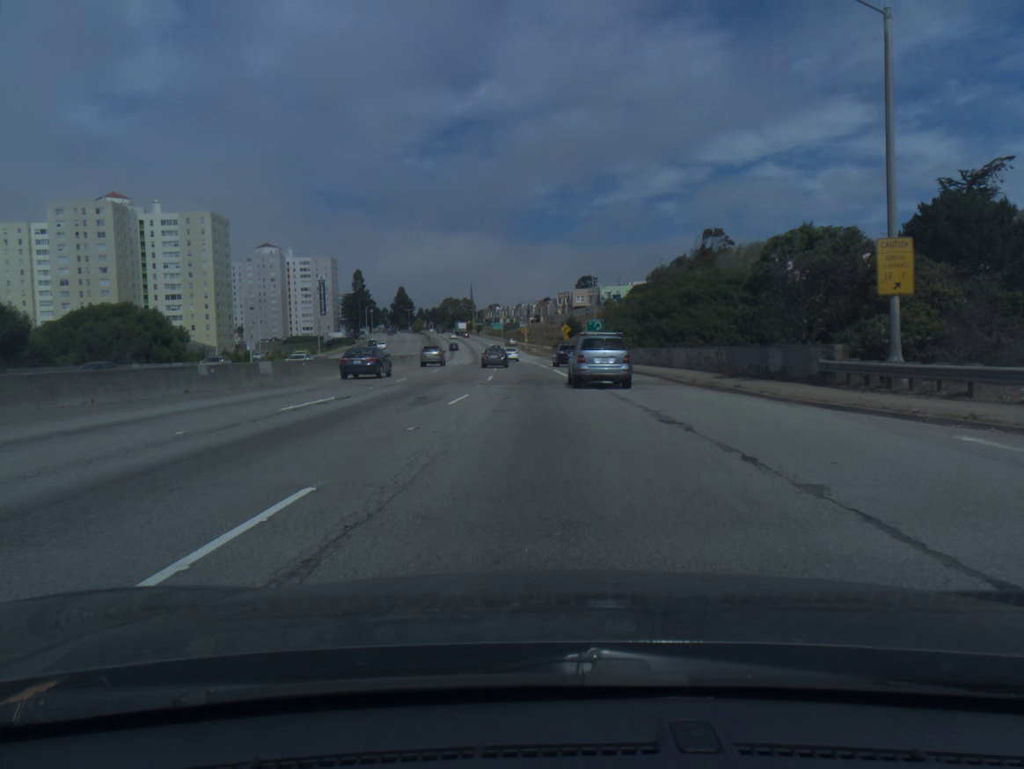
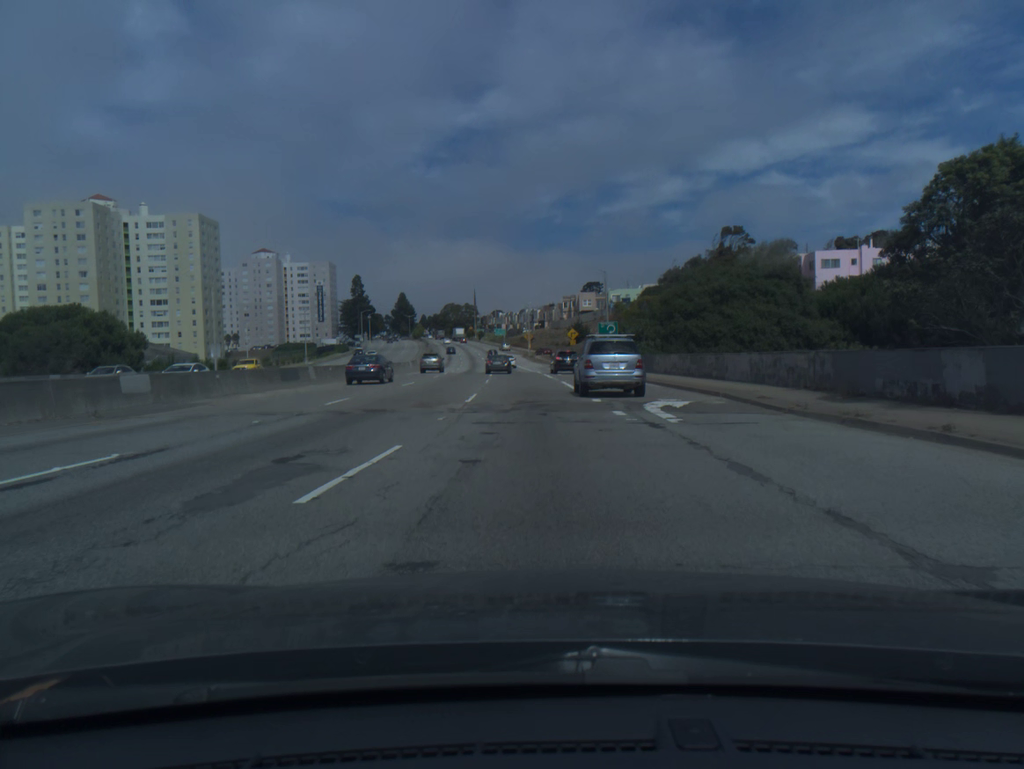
(0.0, +11.2) m; 0°
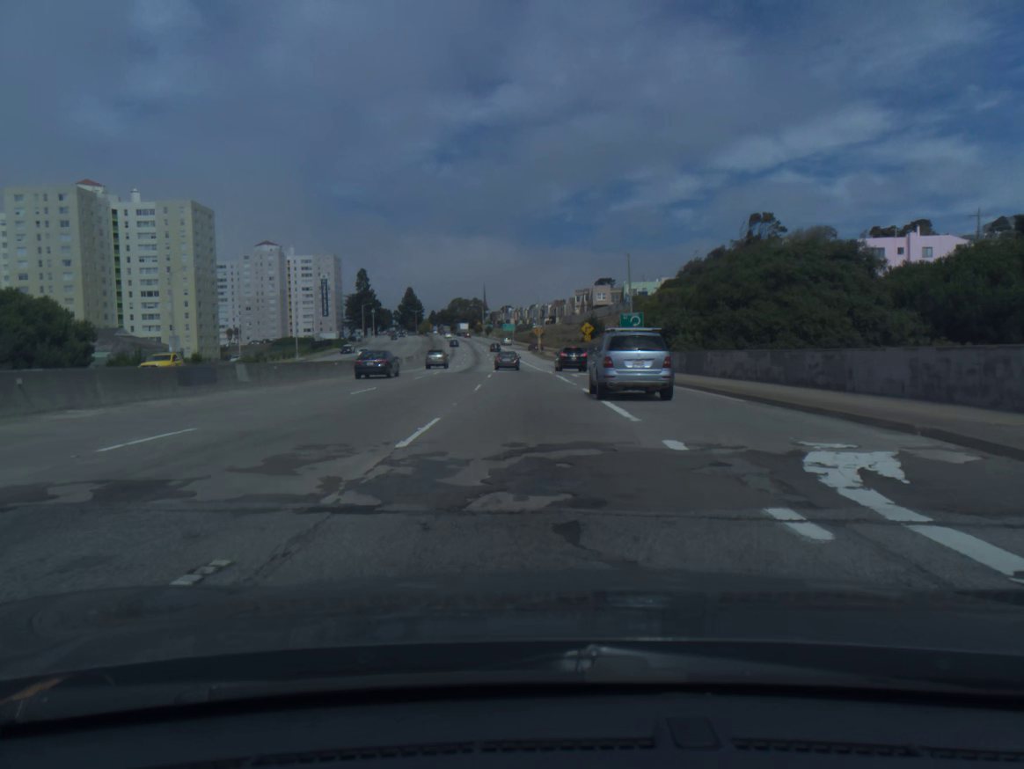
(-0.1, +11.4) m; -1°
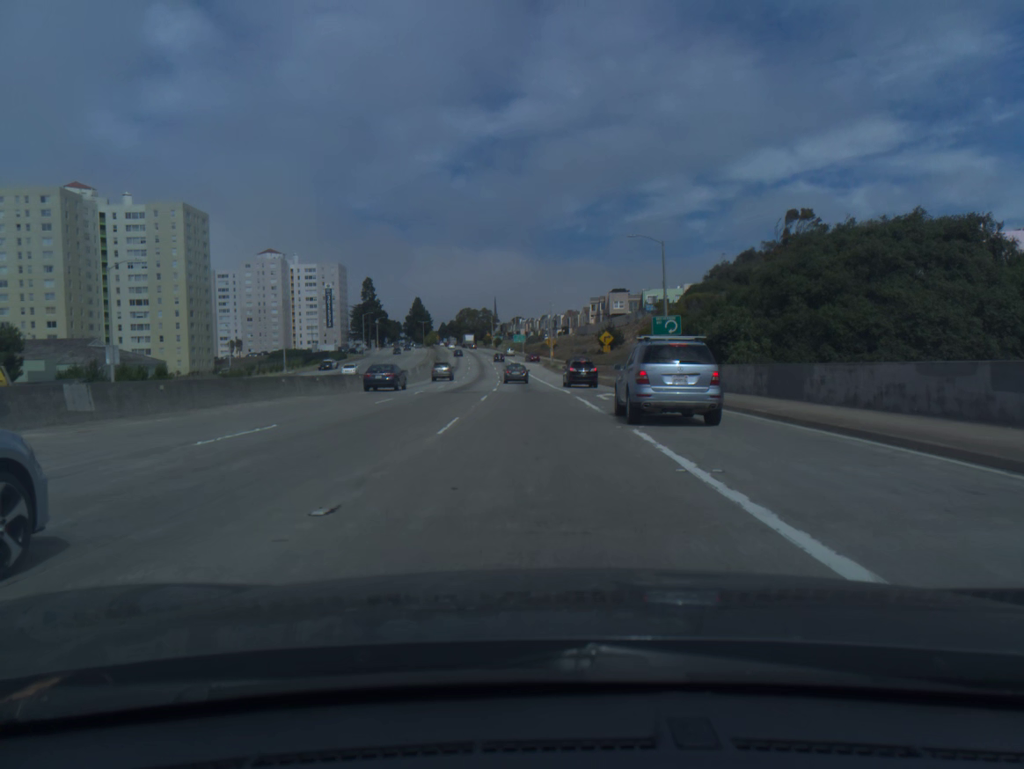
(-0.1, +11.7) m; -1°
